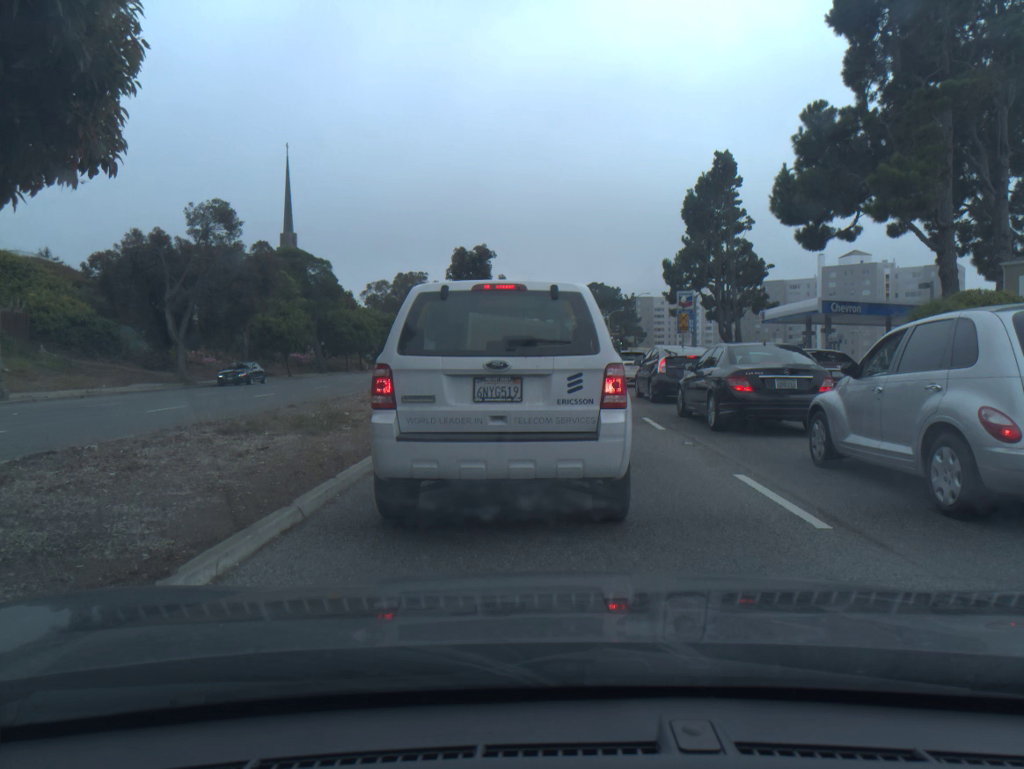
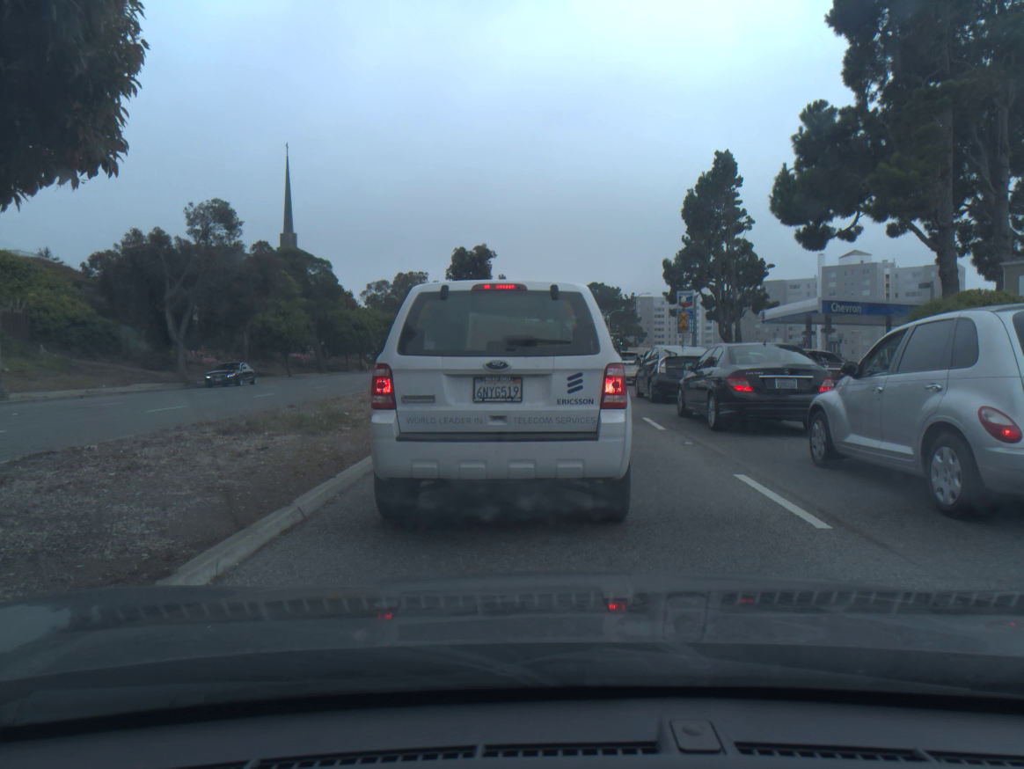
(0.0, 0.0) m; 0°
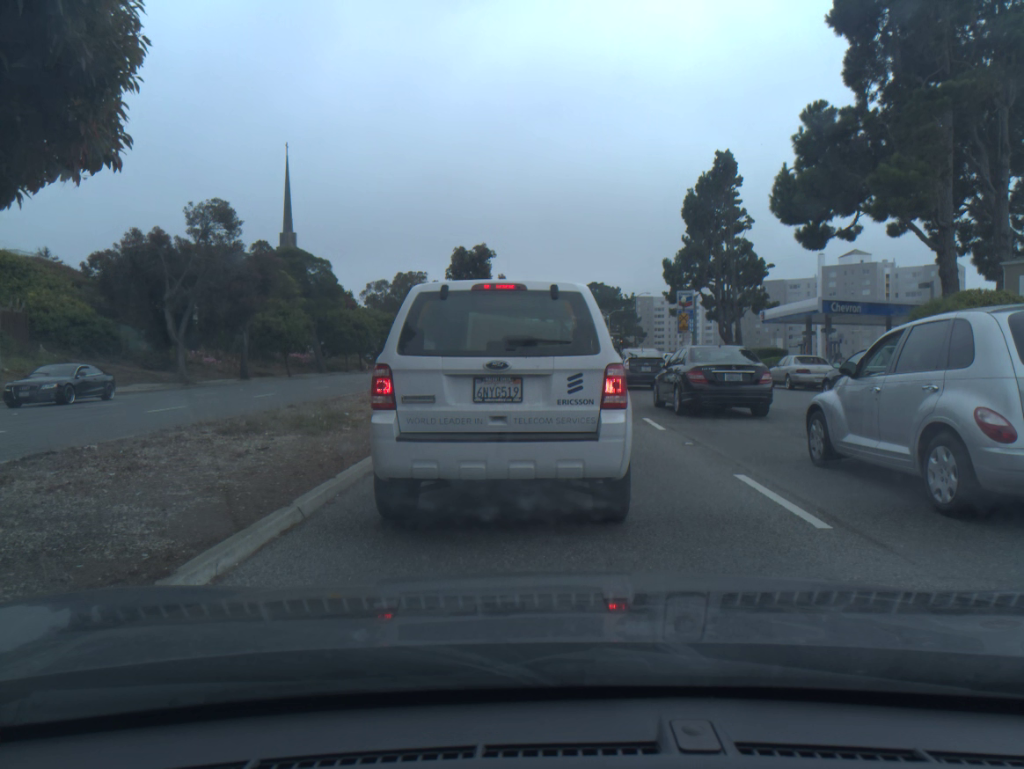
(+0.1, -0.1) m; 0°
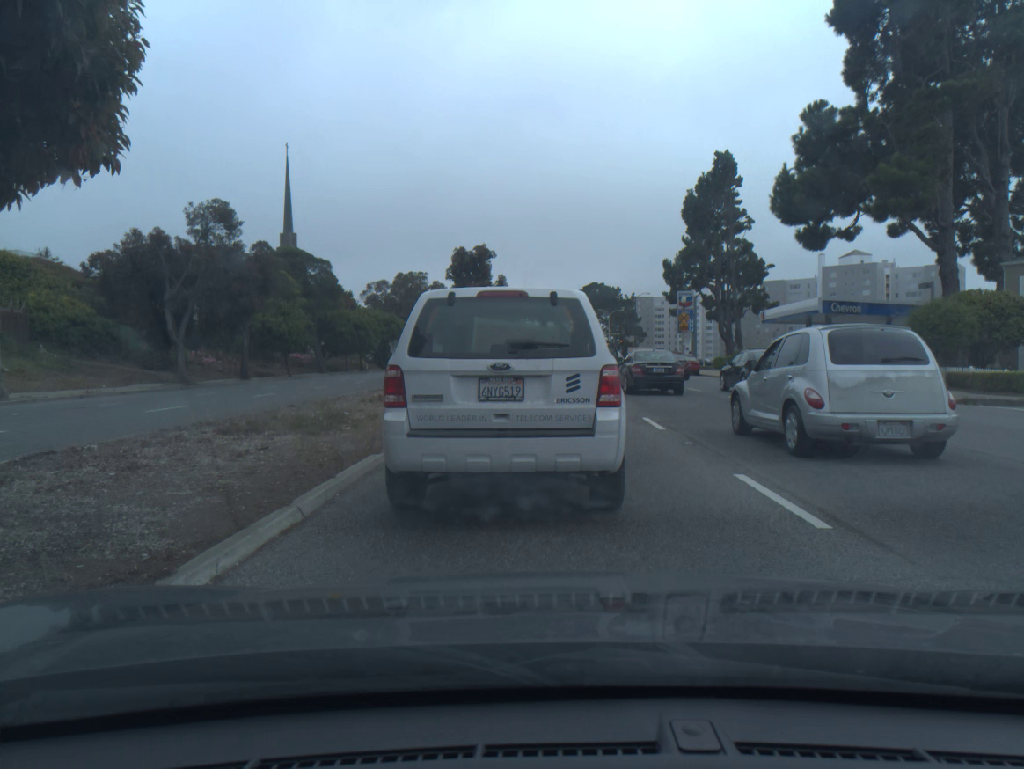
(0.0, -0.1) m; 0°
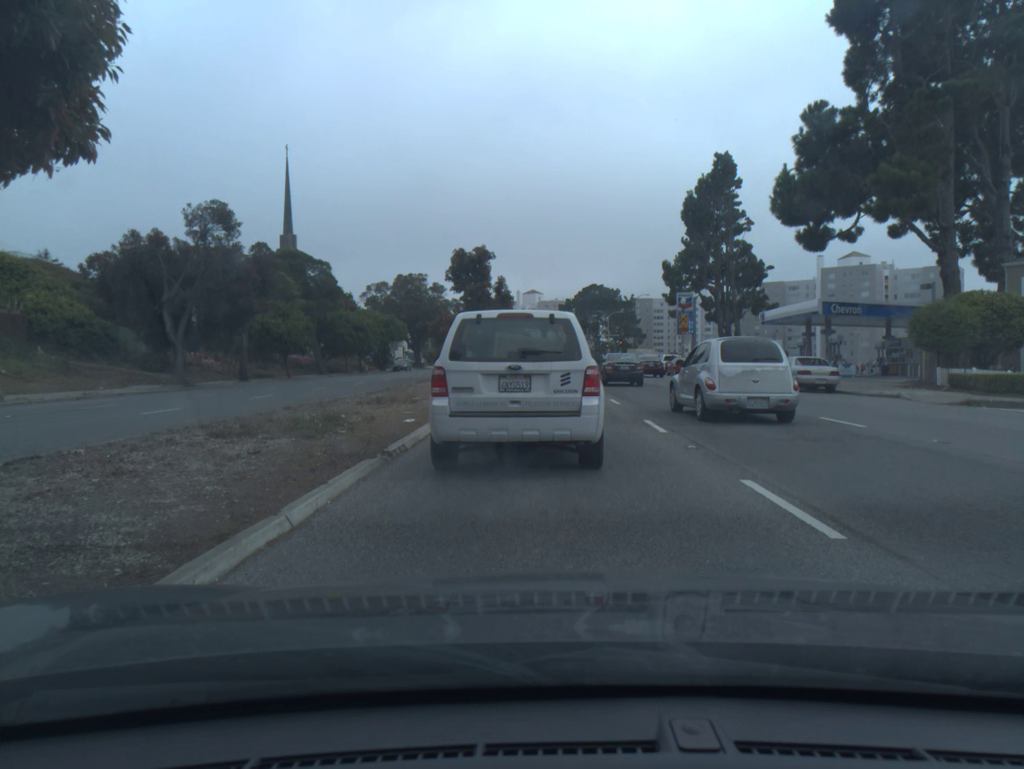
(0.0, +0.2) m; 0°
